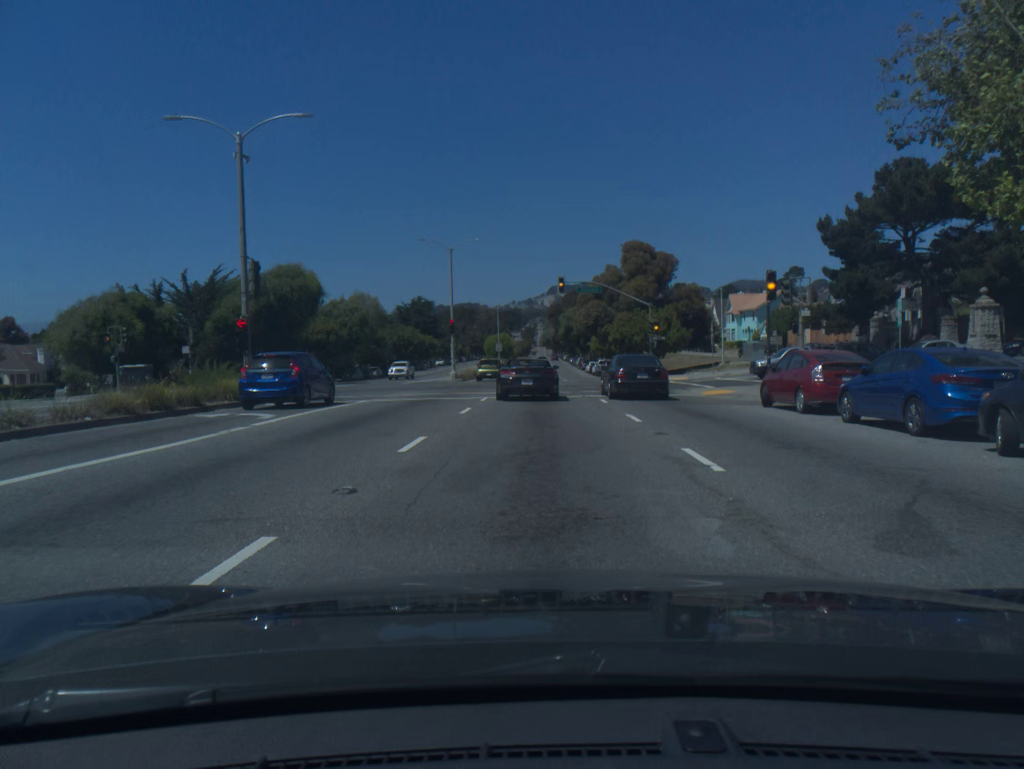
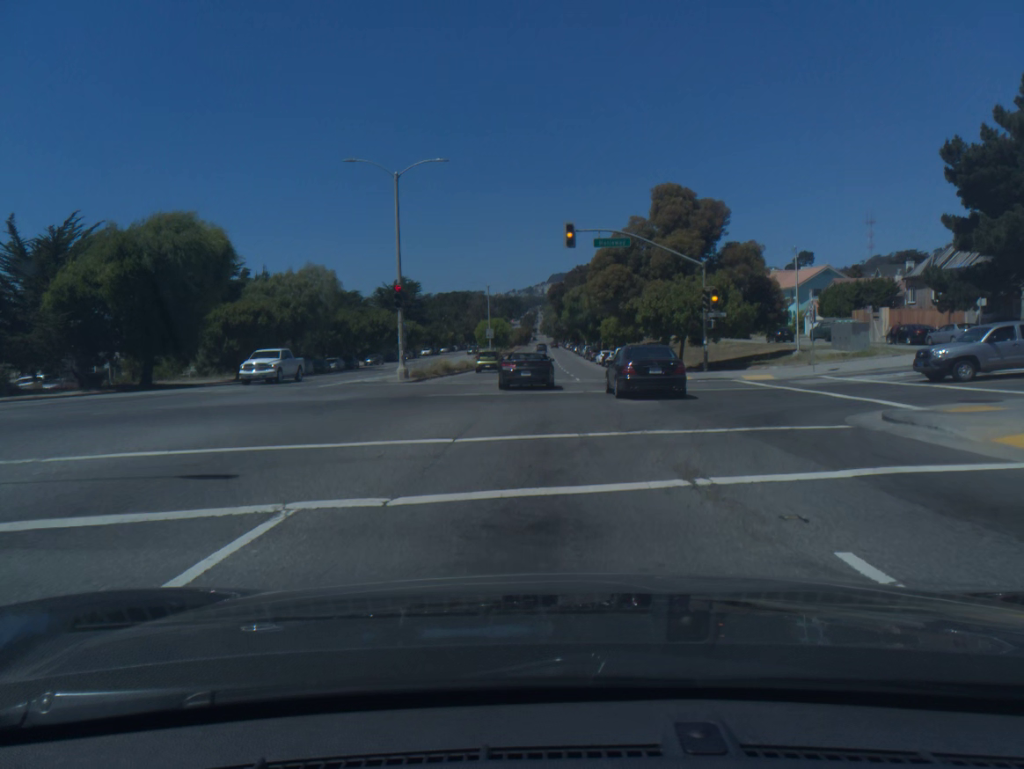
(0.0, +19.8) m; 0°
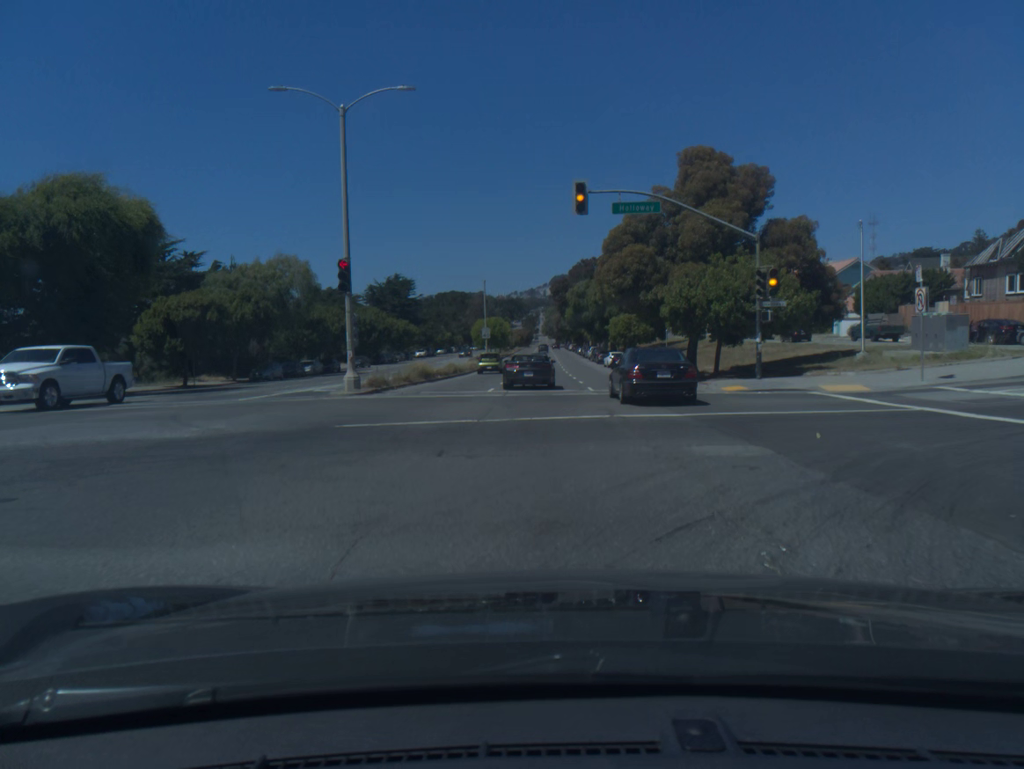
(0.0, +9.7) m; 0°
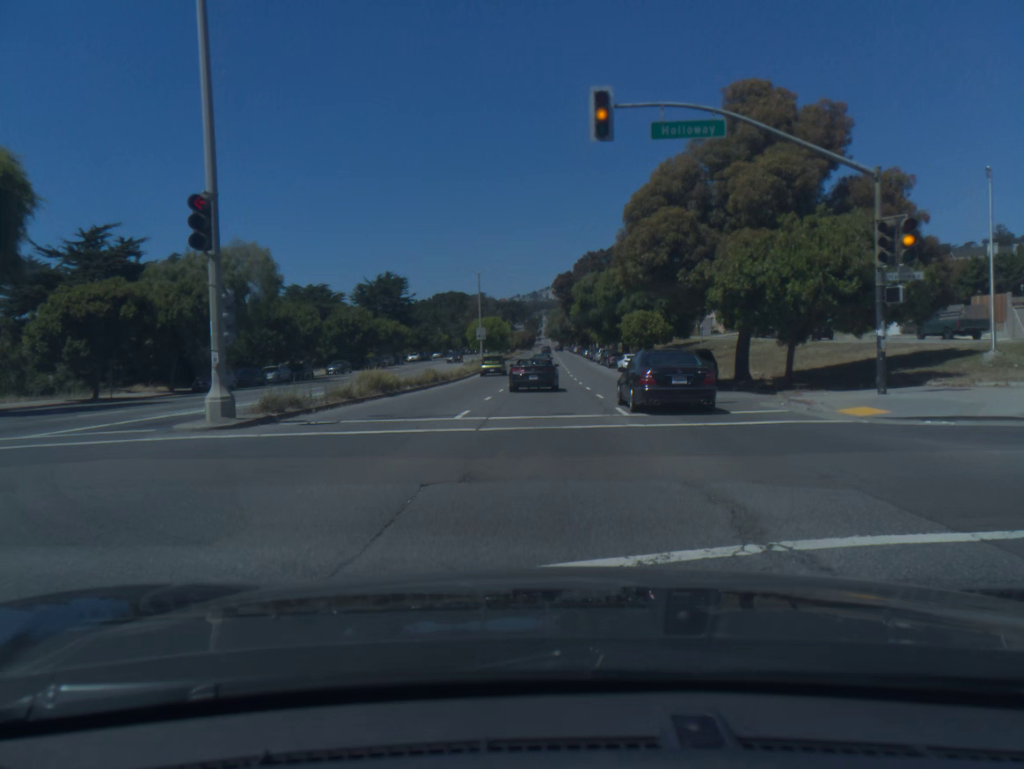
(0.0, +10.6) m; 0°
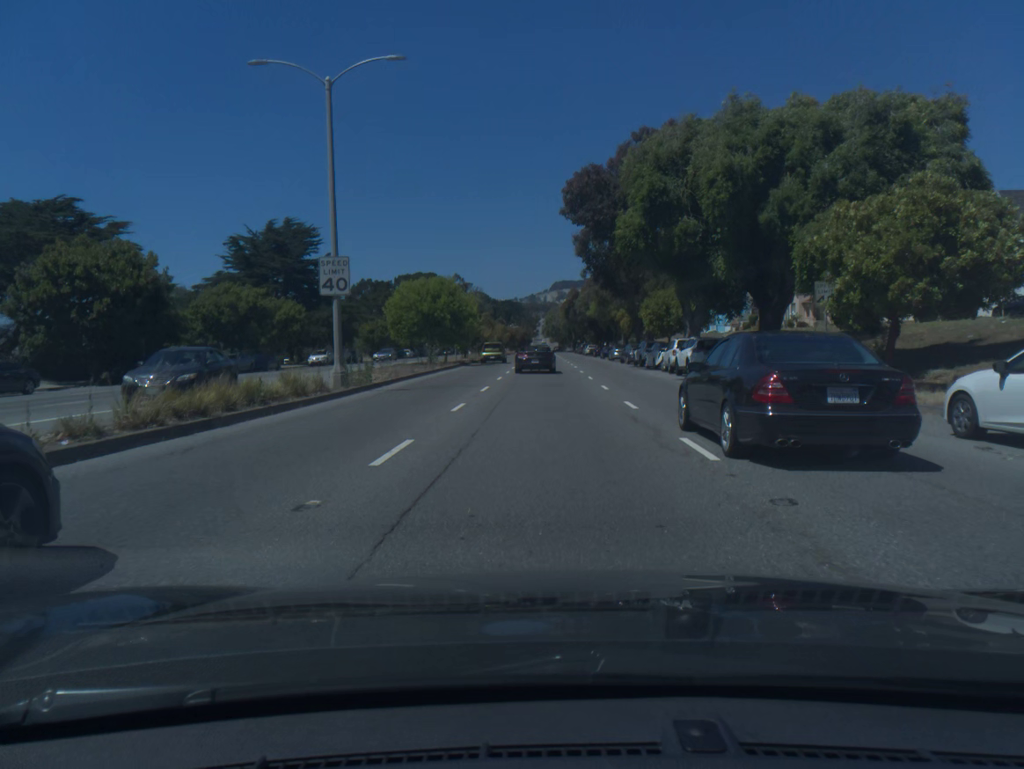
(0.0, +52.4) m; 0°
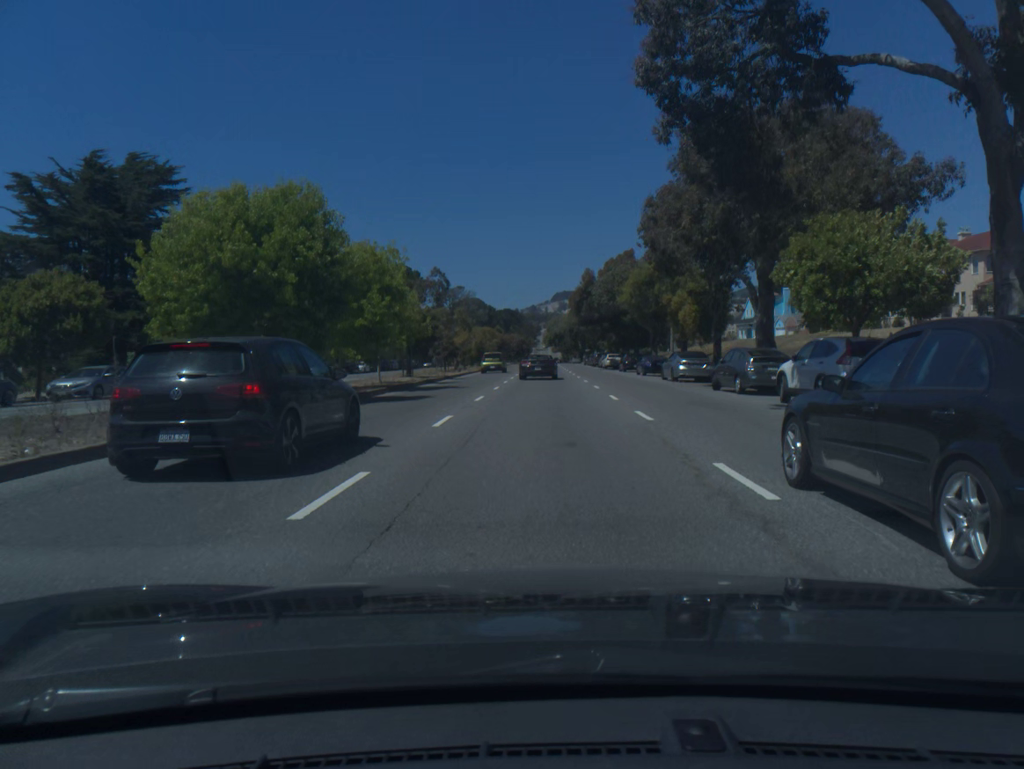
(0.0, +31.8) m; 0°
